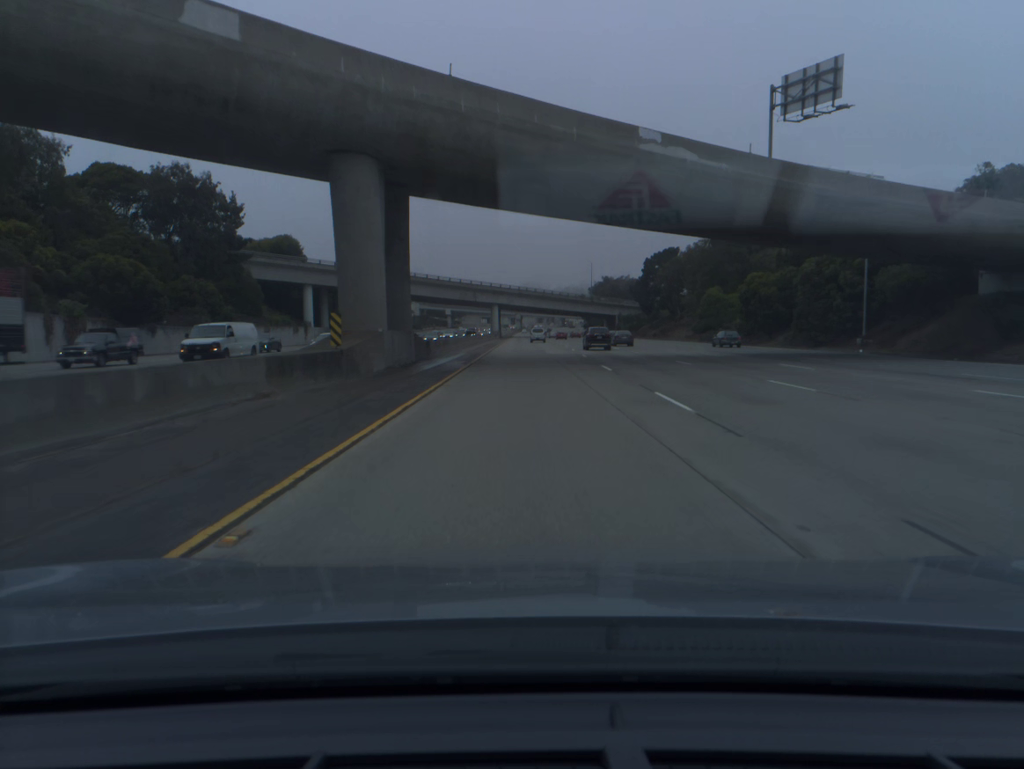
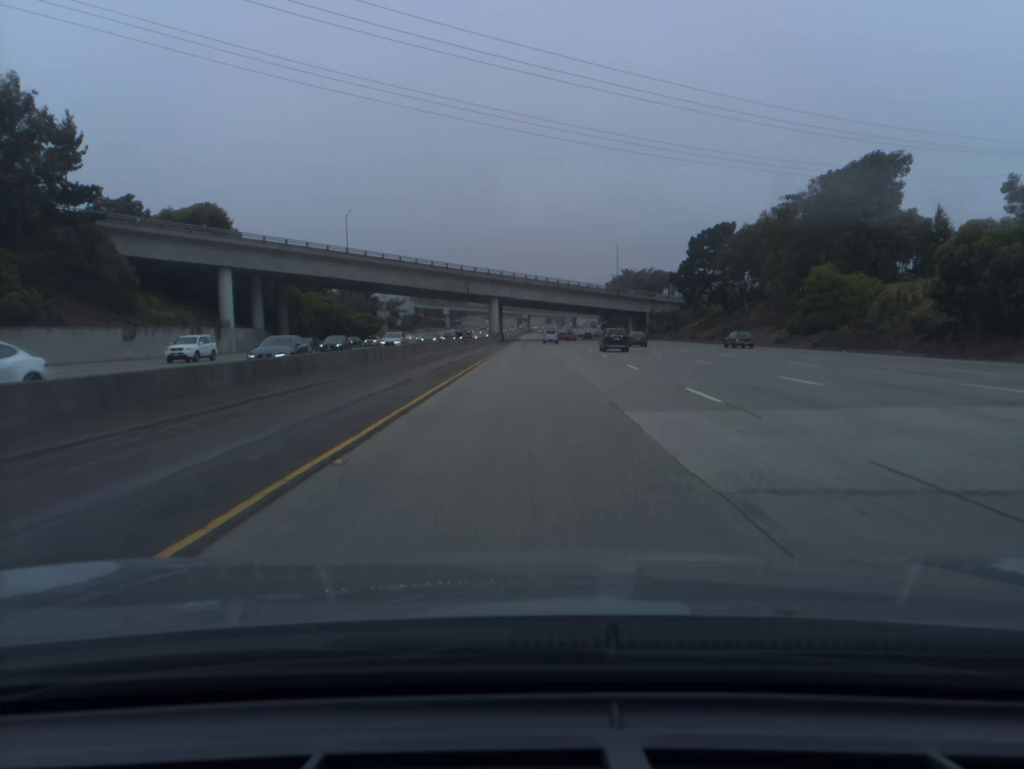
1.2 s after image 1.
(-0.2, +40.8) m; -1°
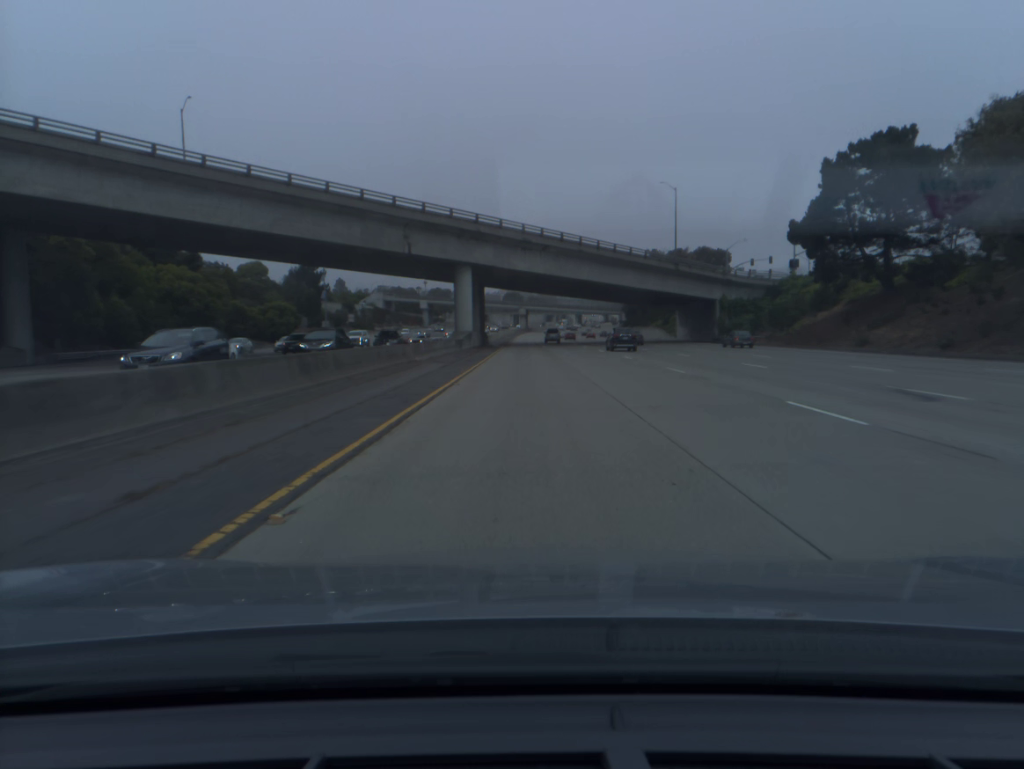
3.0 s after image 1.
(0.0, +60.9) m; 0°
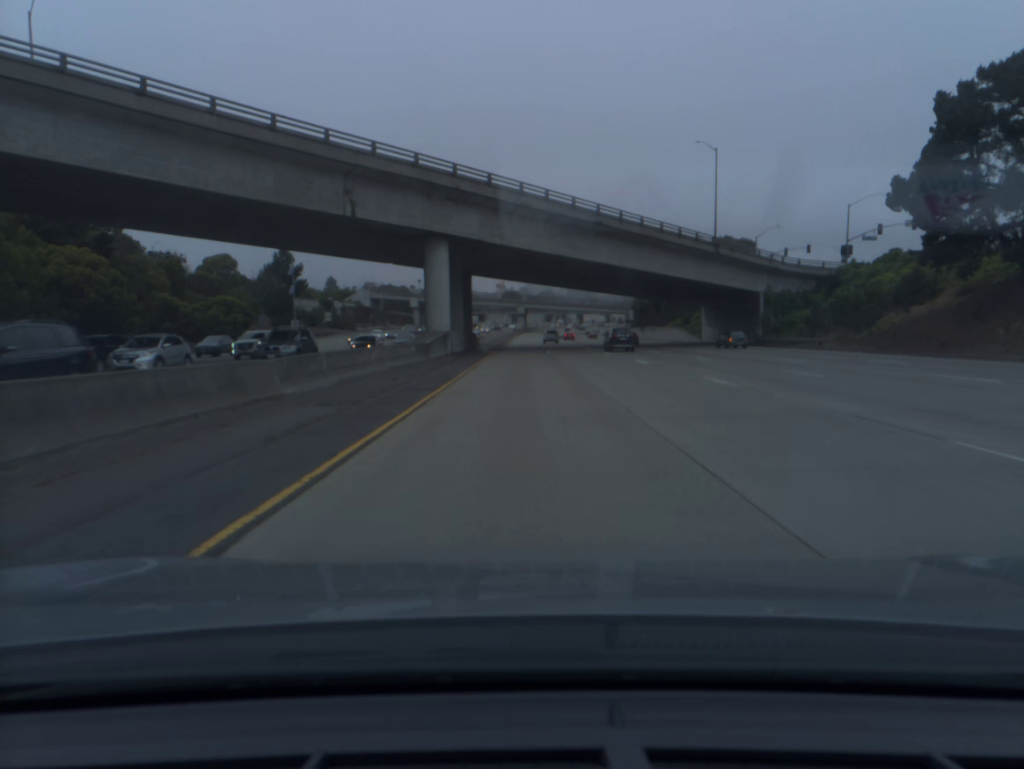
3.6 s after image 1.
(0.0, +20.3) m; 0°
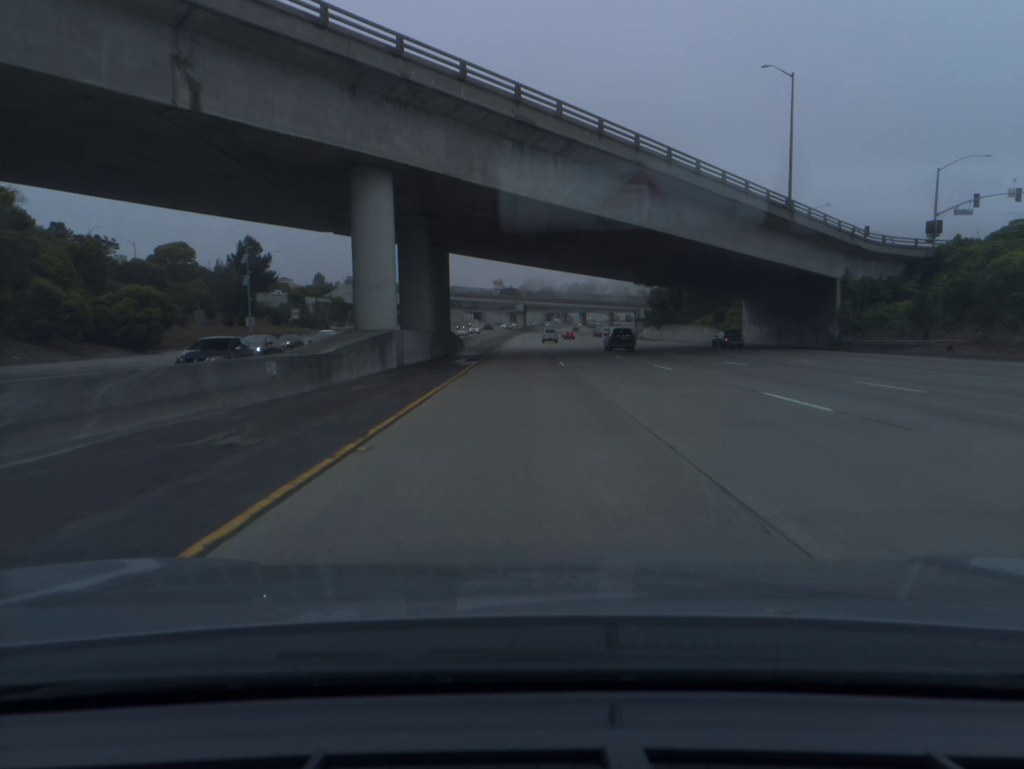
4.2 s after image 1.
(0.0, +20.2) m; 0°
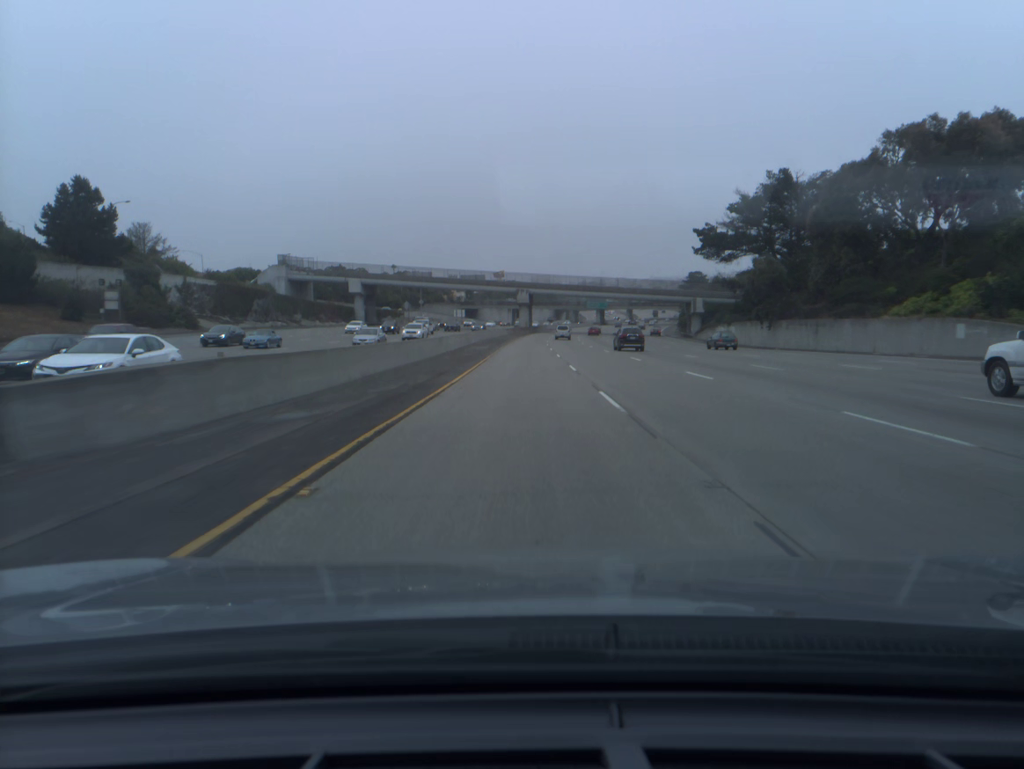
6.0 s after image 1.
(-0.1, +60.9) m; 0°
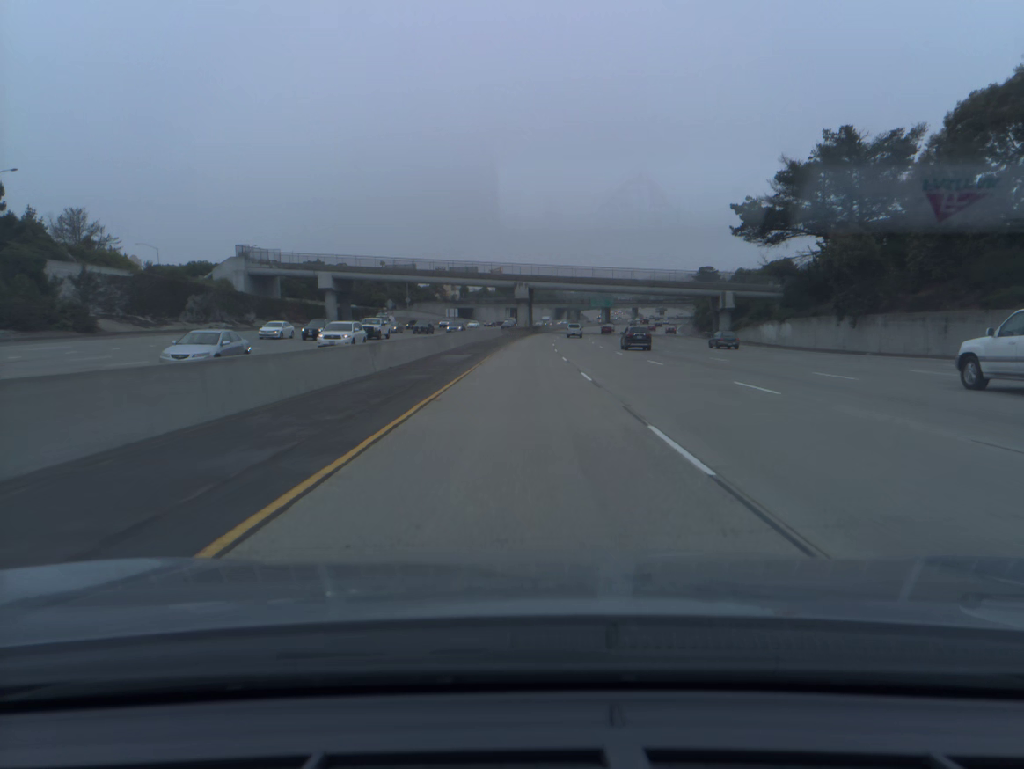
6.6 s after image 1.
(0.0, +20.4) m; 0°
